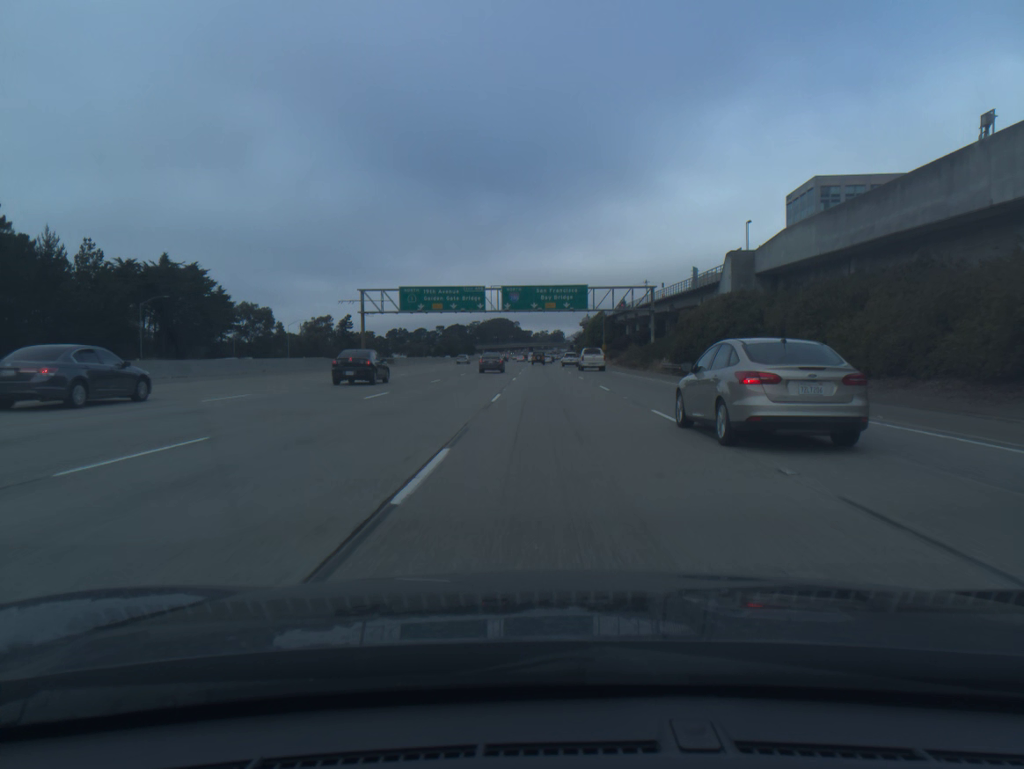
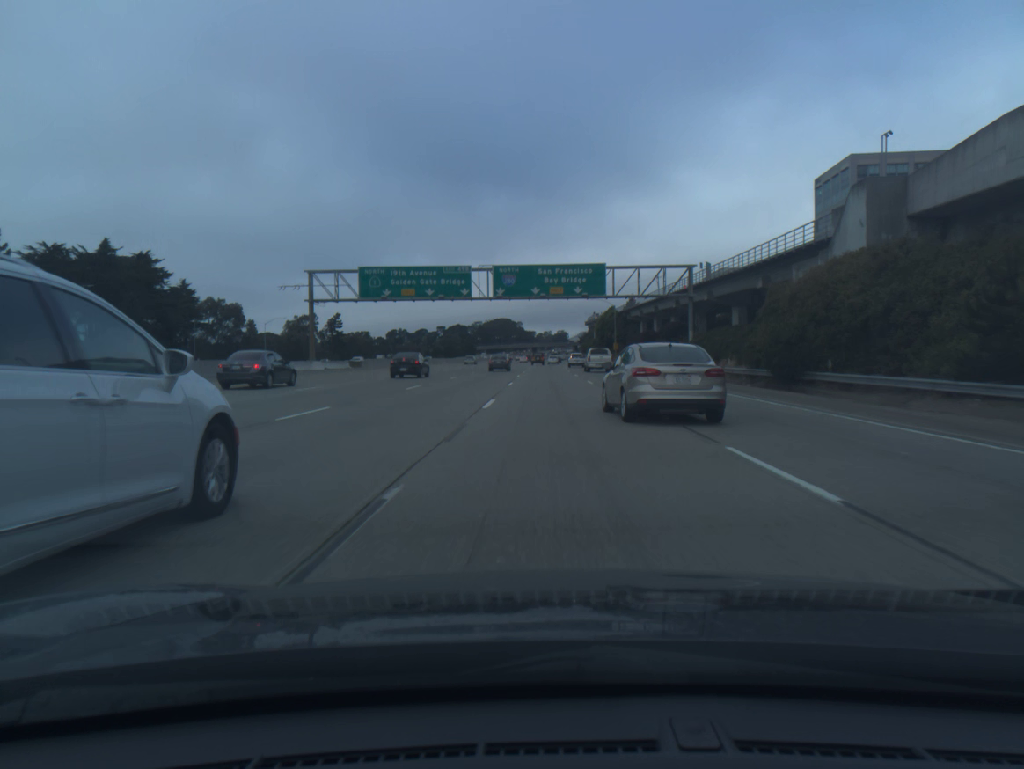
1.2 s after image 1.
(0.0, +21.4) m; 0°
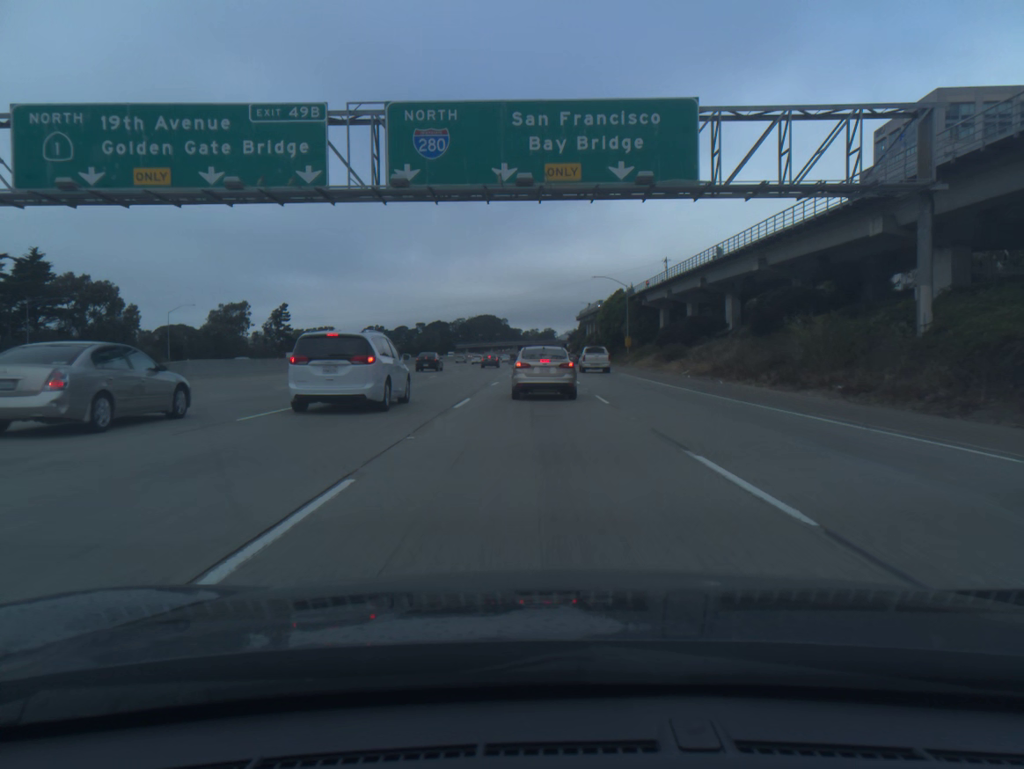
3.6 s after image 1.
(+0.2, +43.3) m; +1°
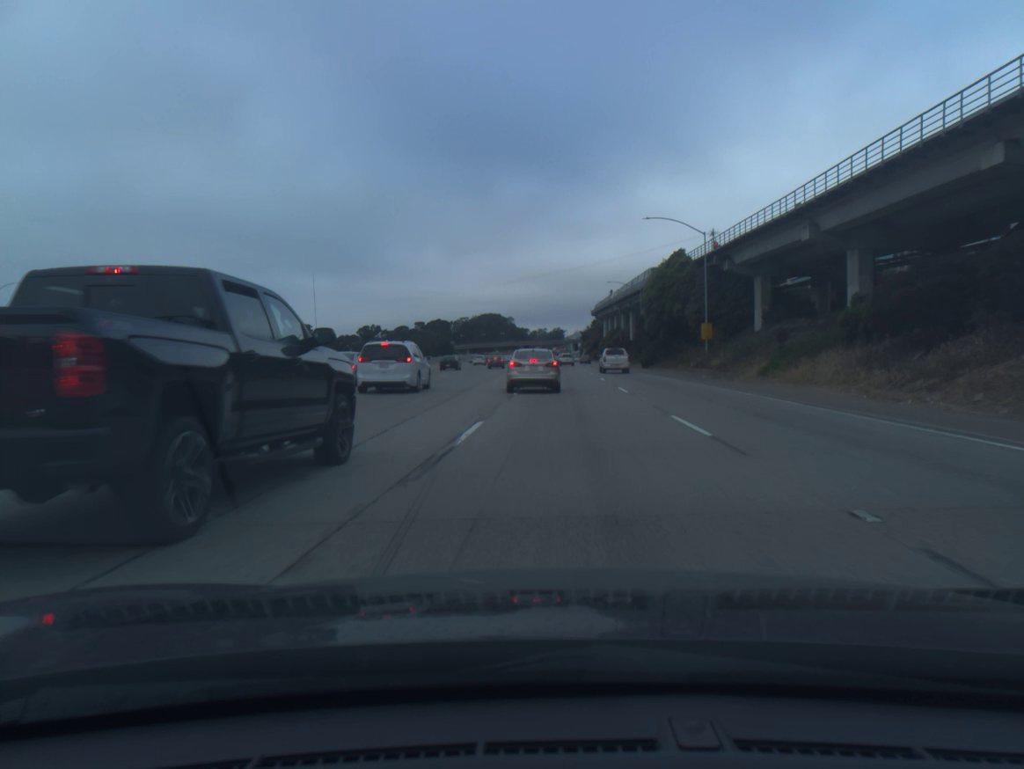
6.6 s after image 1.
(-0.4, +50.7) m; -1°
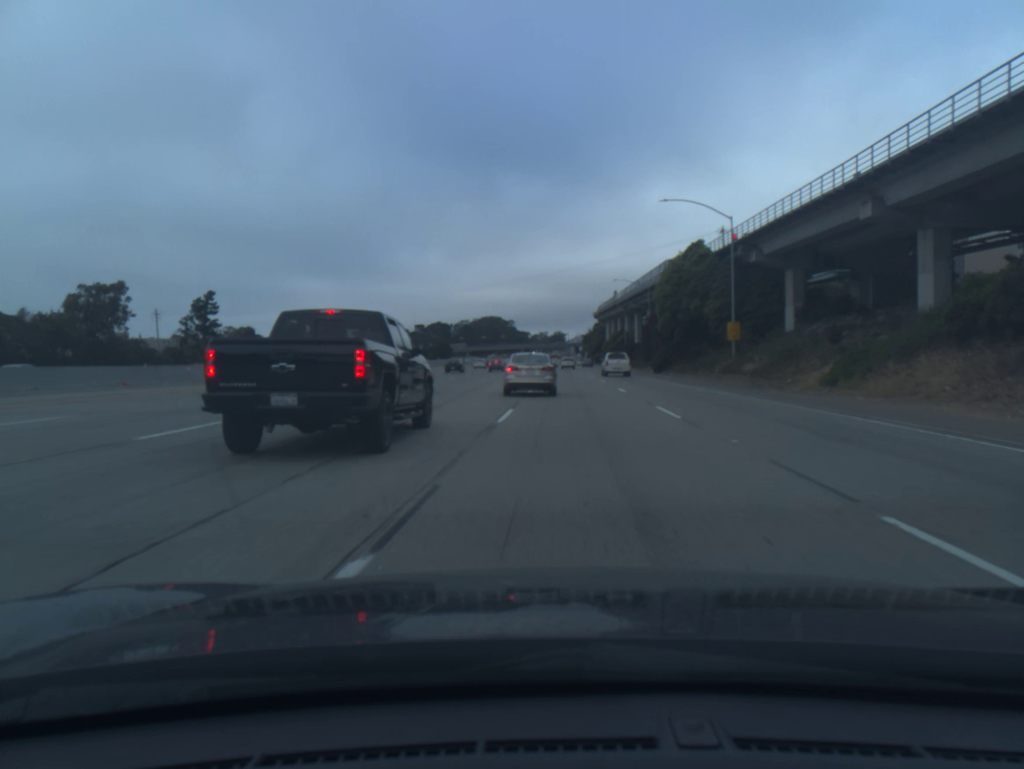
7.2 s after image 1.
(0.0, +9.5) m; 0°
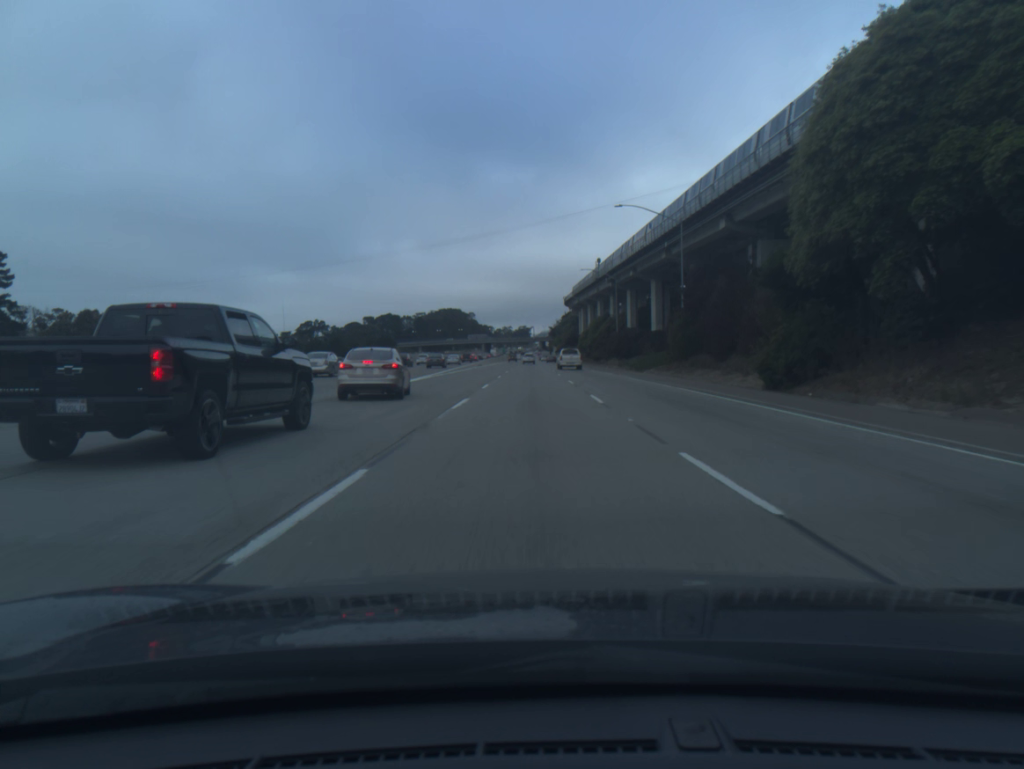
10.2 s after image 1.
(+1.8, +53.0) m; +3°
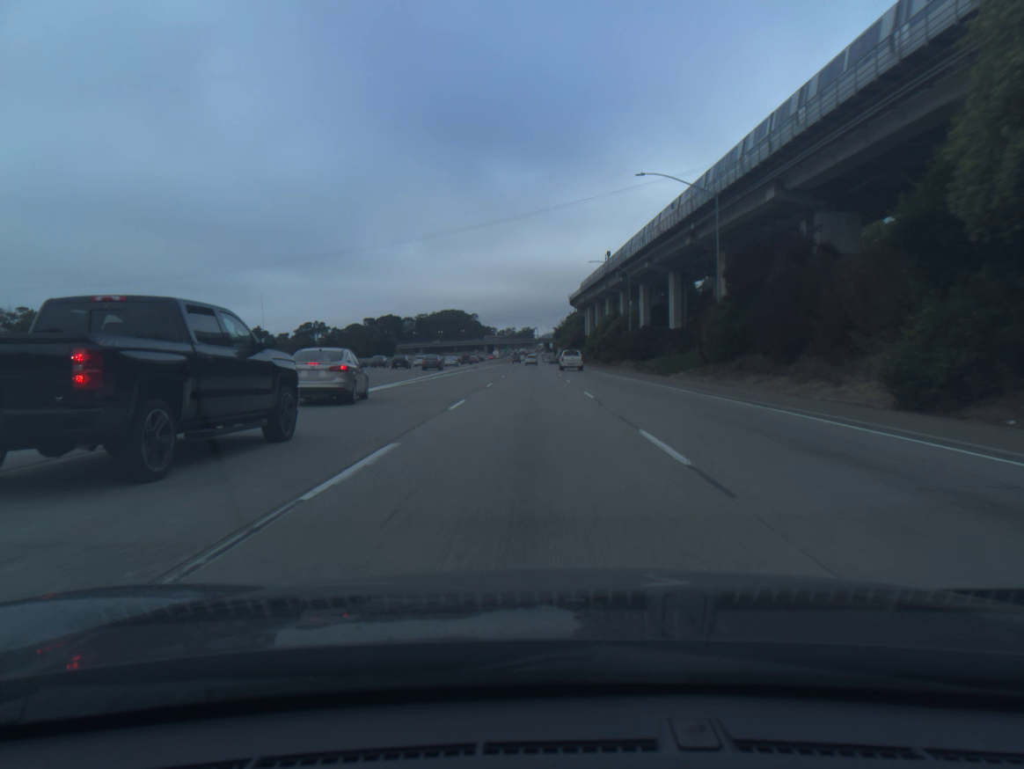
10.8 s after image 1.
(0.0, +11.3) m; 0°
